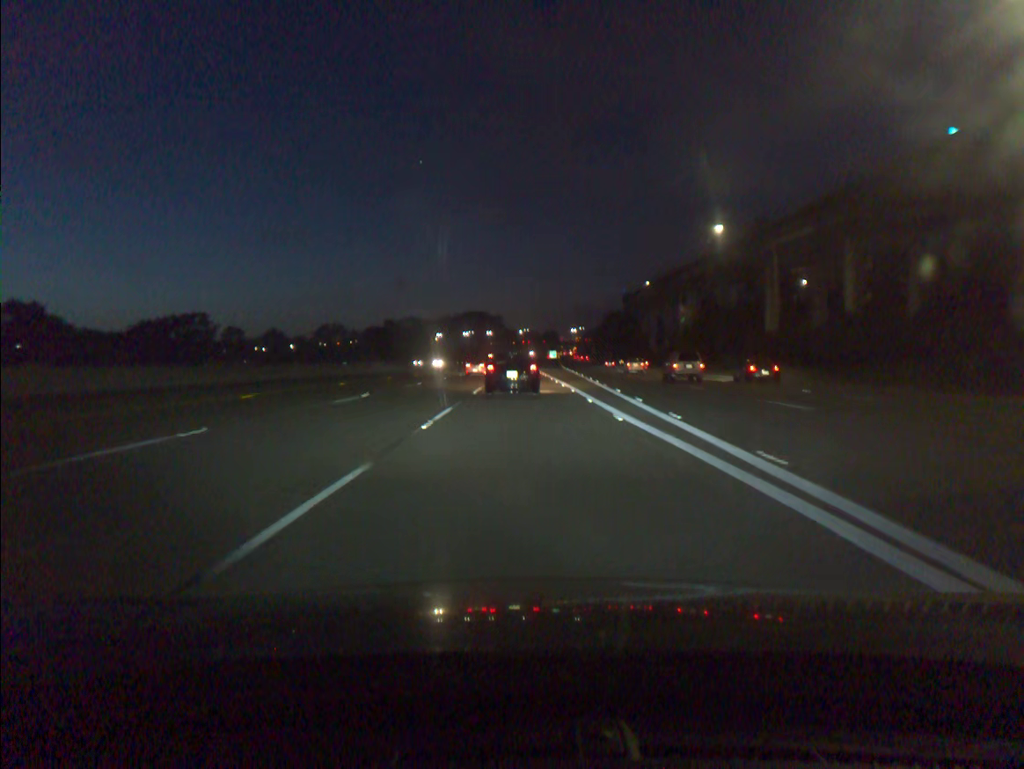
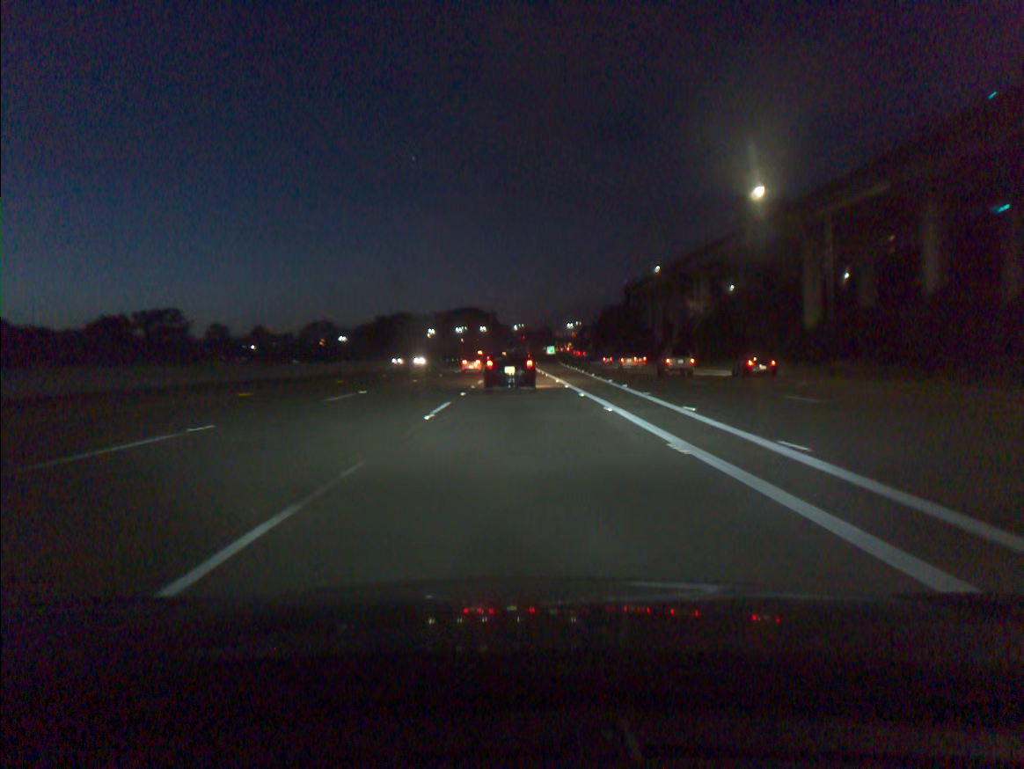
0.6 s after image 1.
(+0.1, +13.9) m; 0°
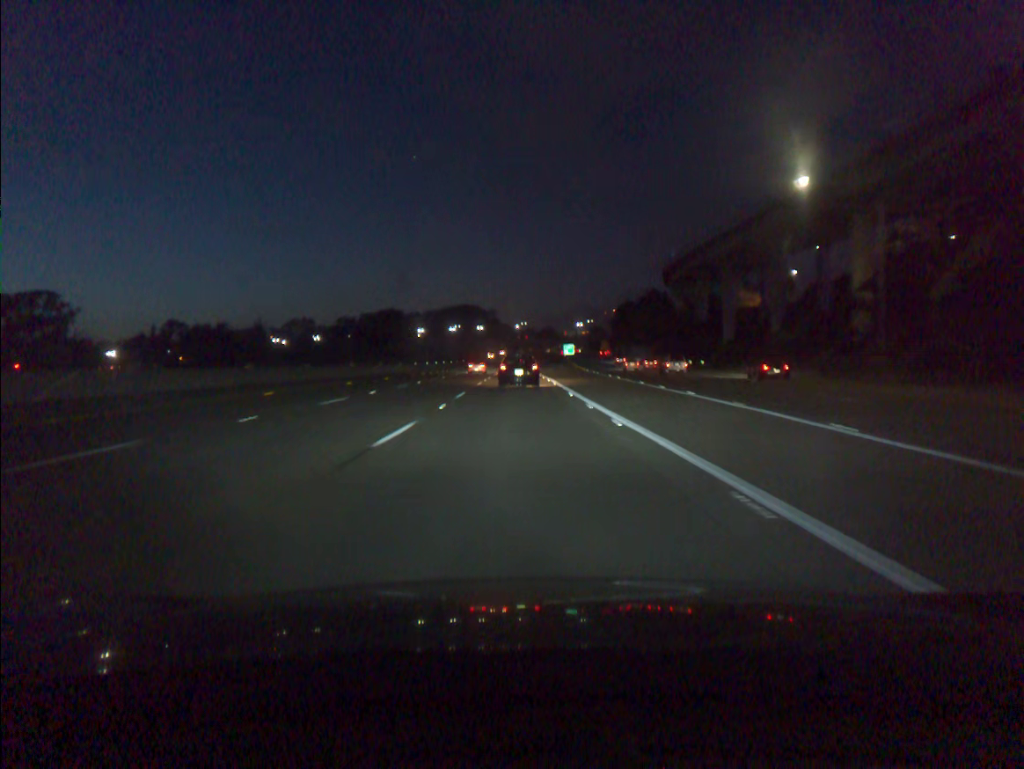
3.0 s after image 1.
(0.0, +55.0) m; 0°
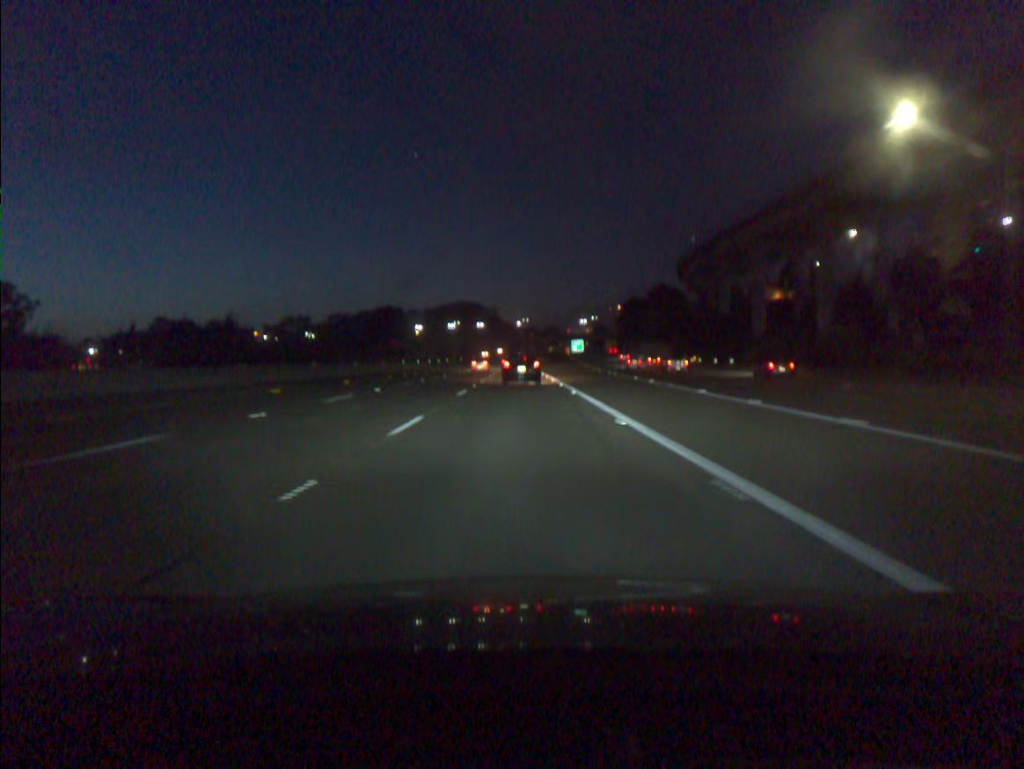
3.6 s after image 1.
(0.0, +13.7) m; 0°
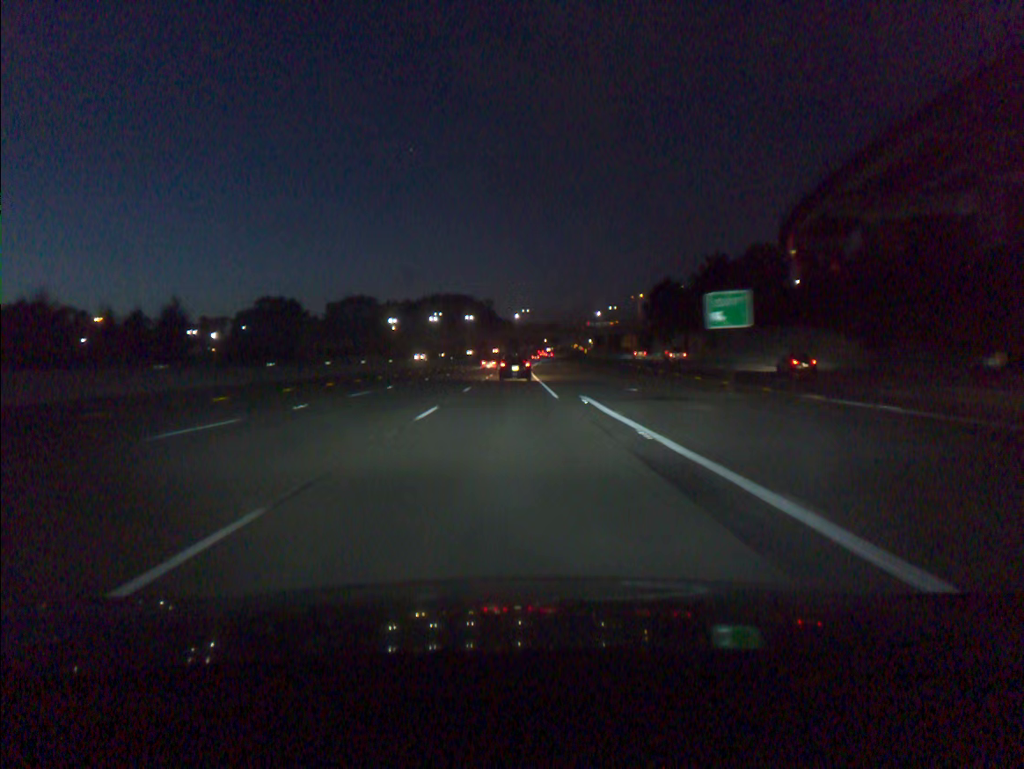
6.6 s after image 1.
(0.0, +69.0) m; 0°
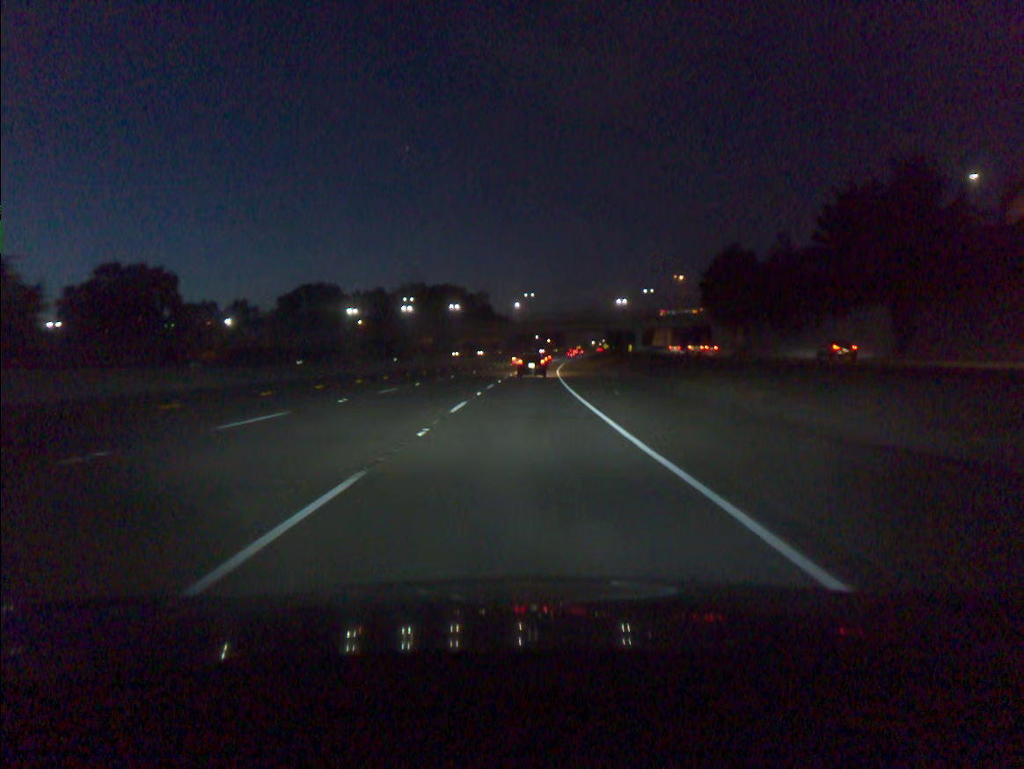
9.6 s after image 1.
(-0.4, +70.5) m; 0°
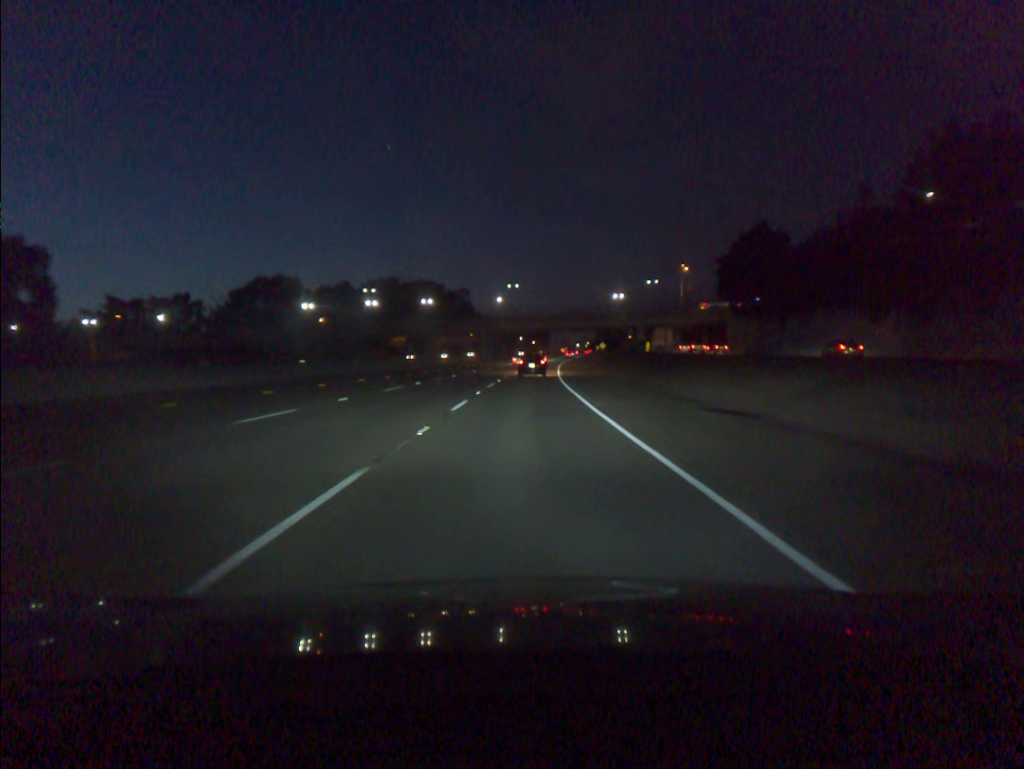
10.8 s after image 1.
(+0.3, +28.6) m; +1°
